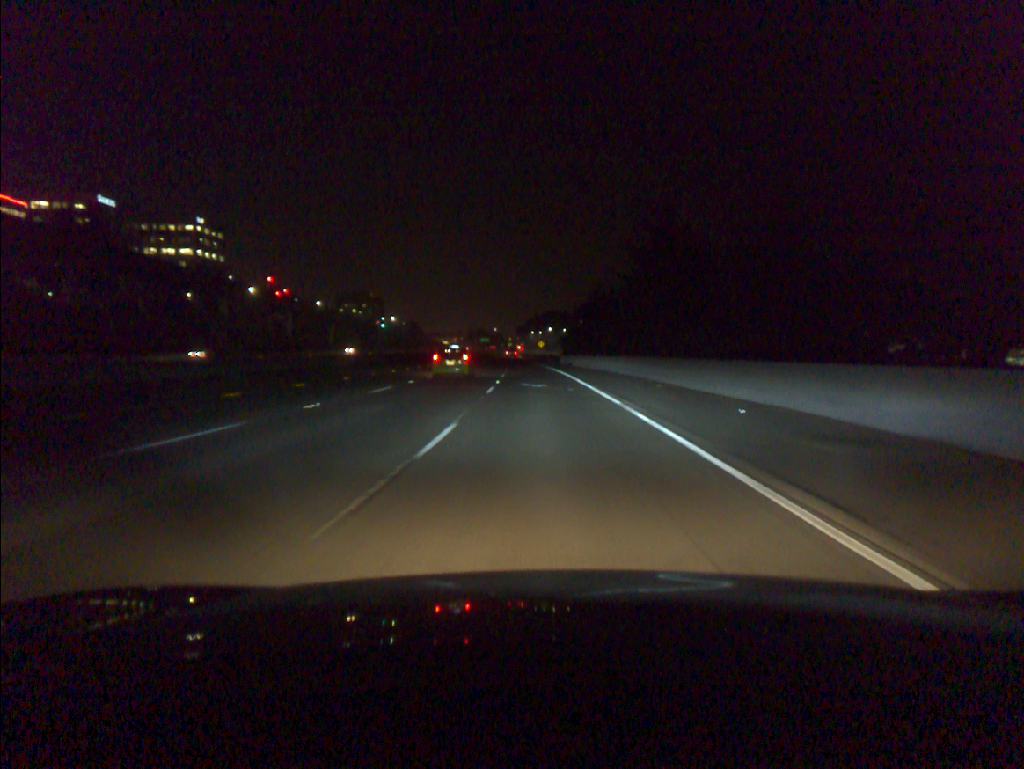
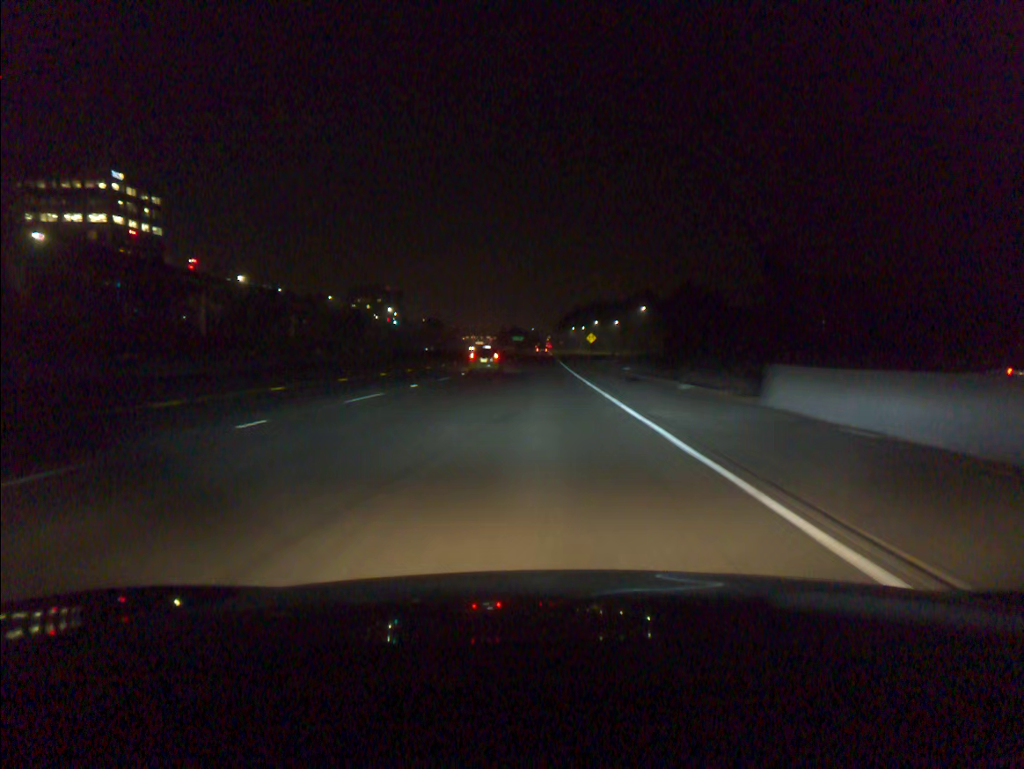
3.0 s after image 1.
(-1.4, +78.0) m; -2°
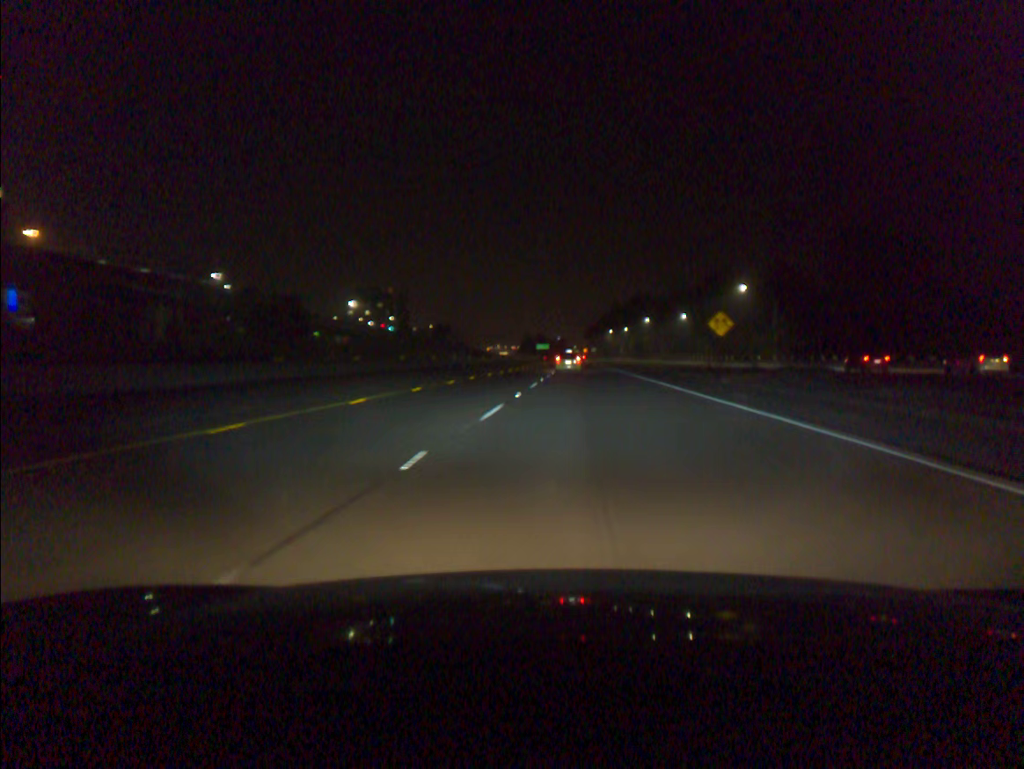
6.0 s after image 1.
(-1.7, +77.9) m; -2°
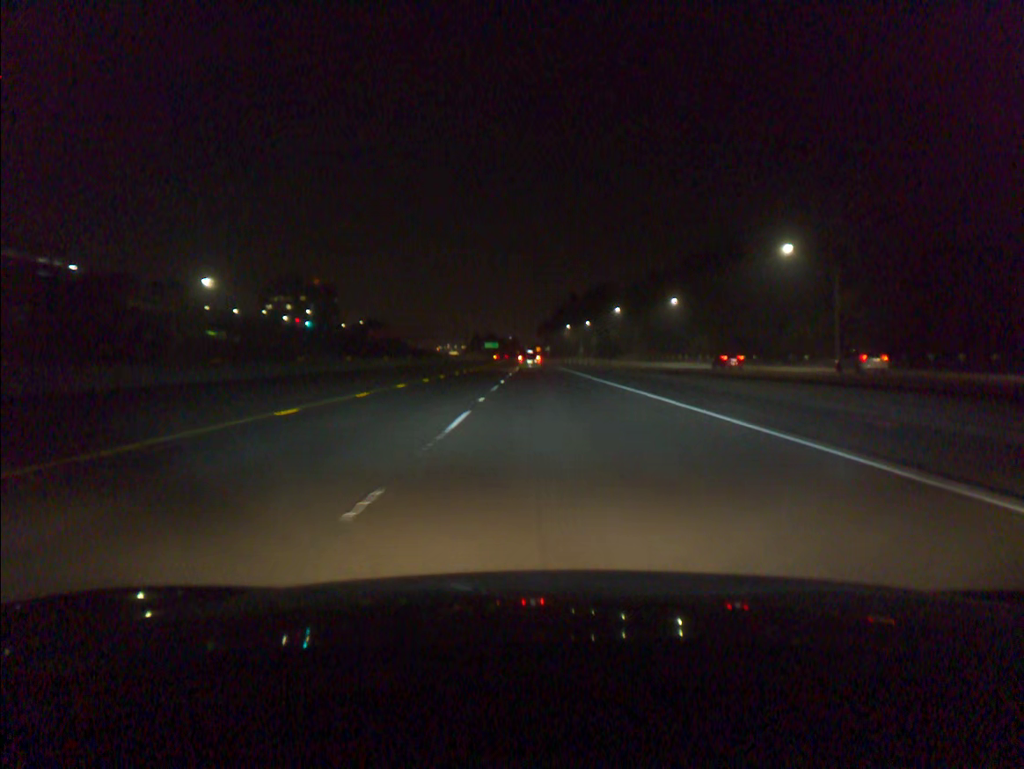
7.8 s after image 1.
(+1.9, +46.6) m; +4°
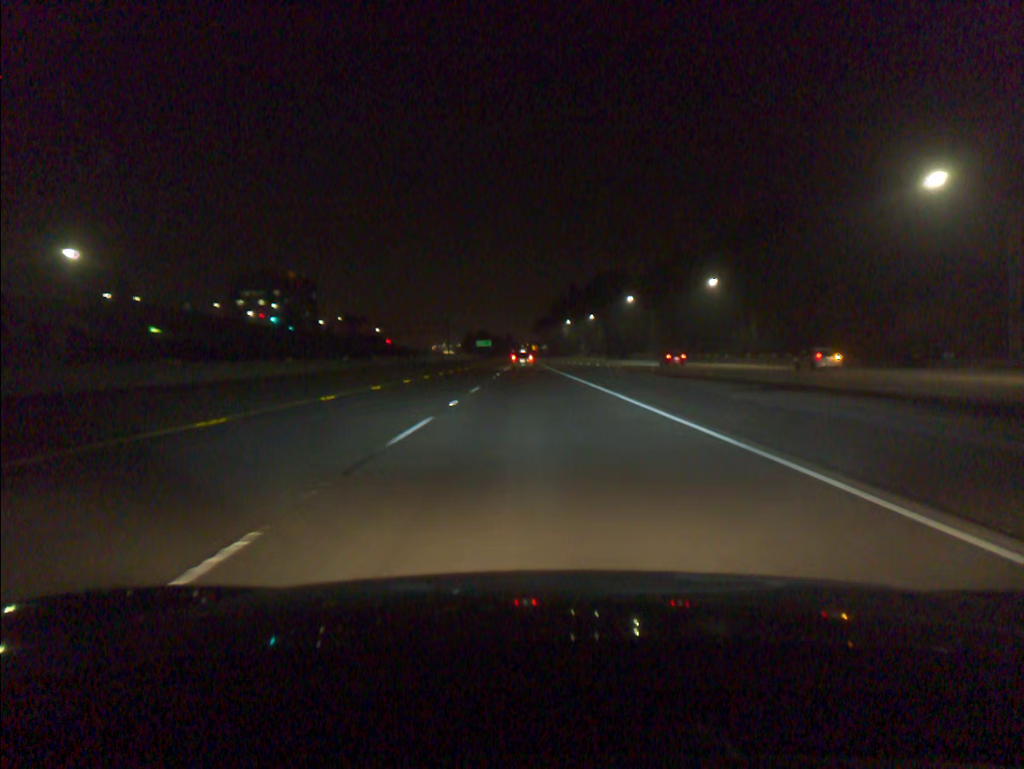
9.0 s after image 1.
(+0.1, +31.1) m; 0°
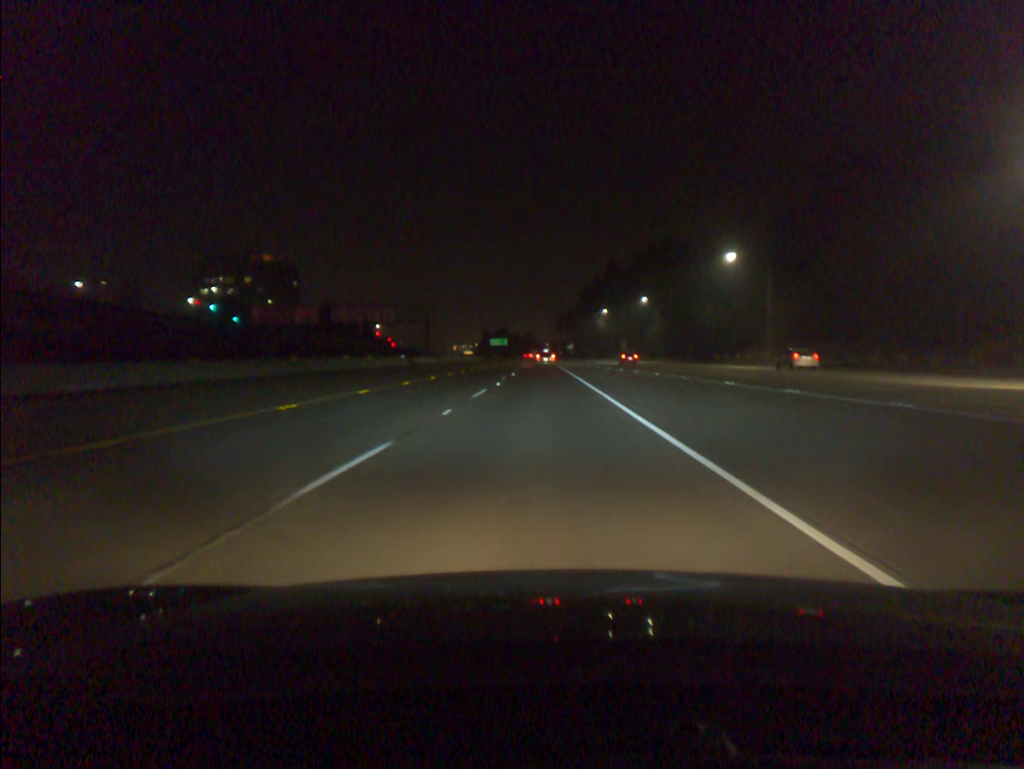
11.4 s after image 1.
(-0.8, +62.3) m; -2°
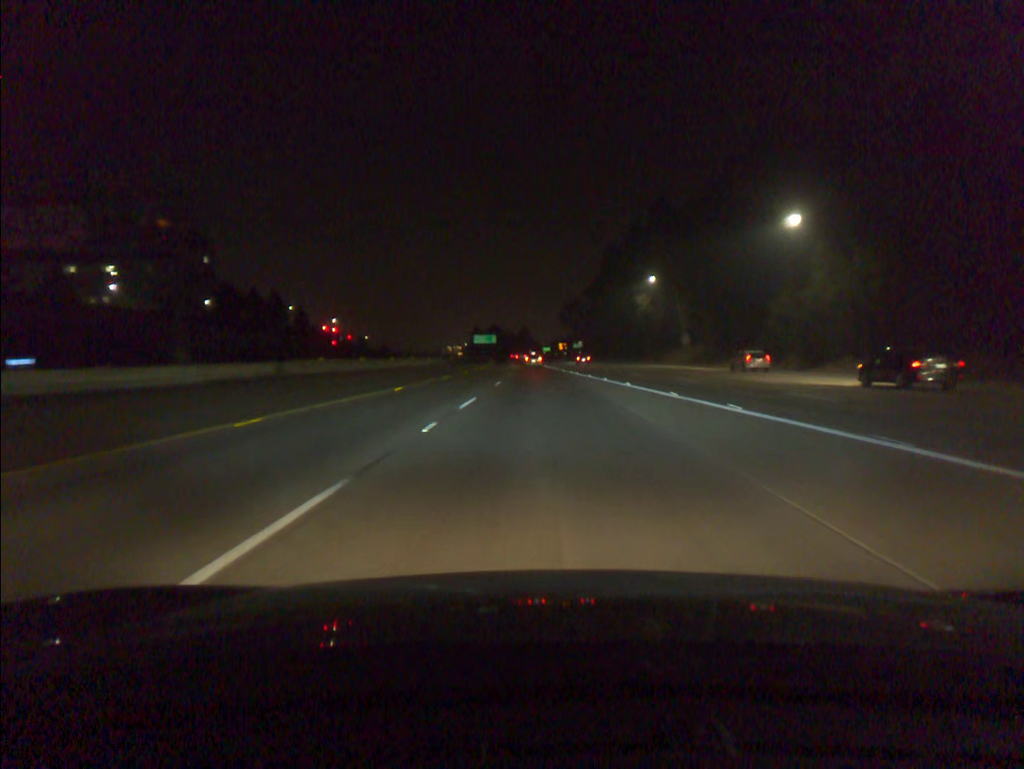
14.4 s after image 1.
(0.0, +77.9) m; 0°
